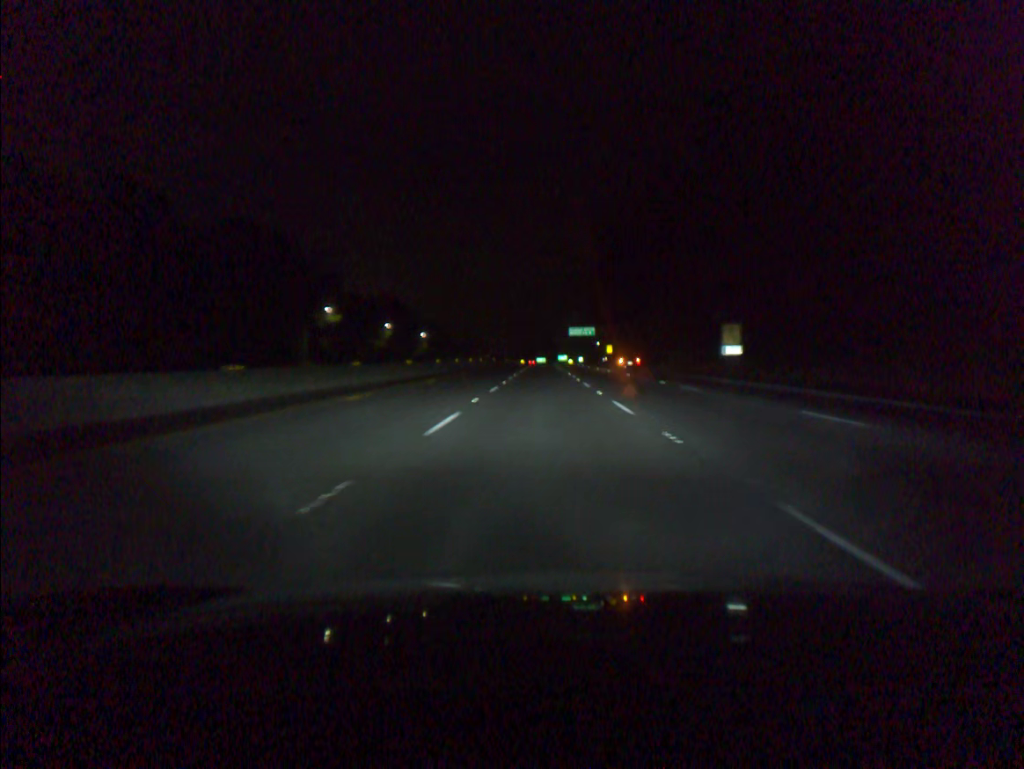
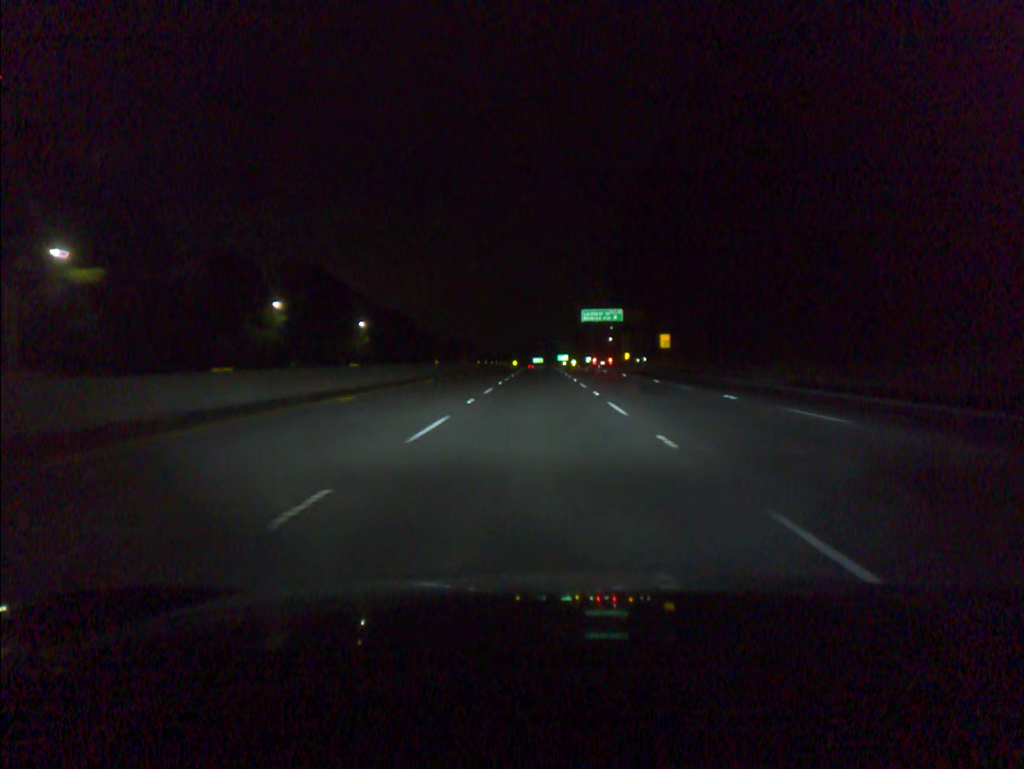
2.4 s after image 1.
(+0.3, +73.2) m; 0°
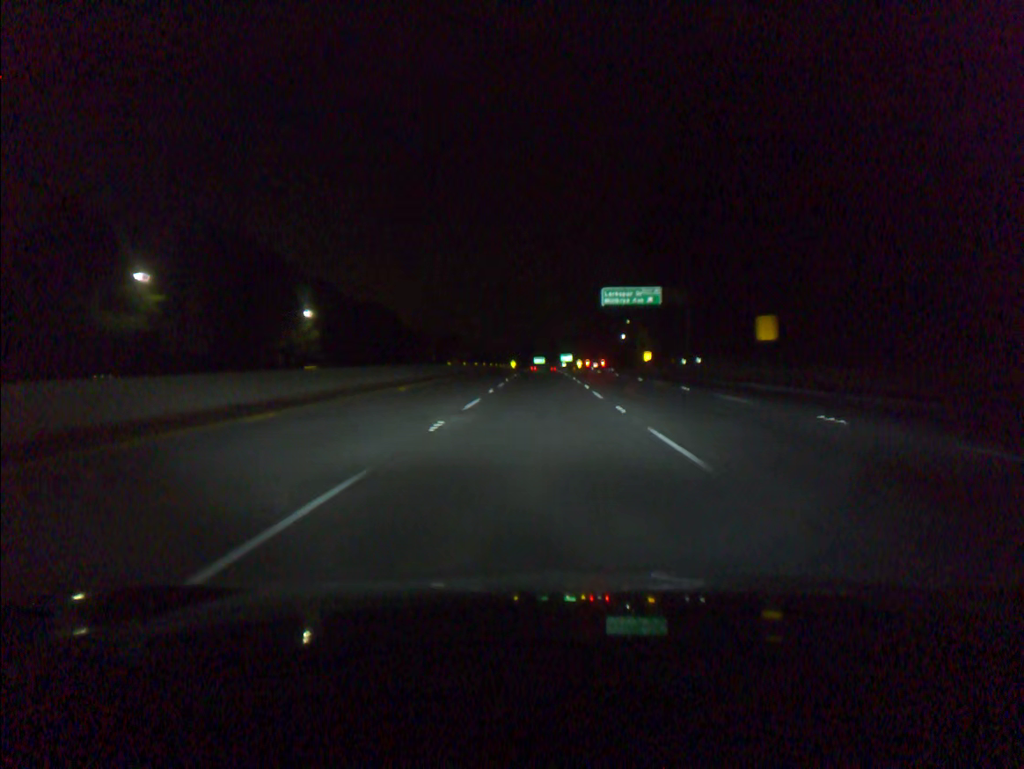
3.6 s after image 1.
(-0.1, +36.6) m; 0°
